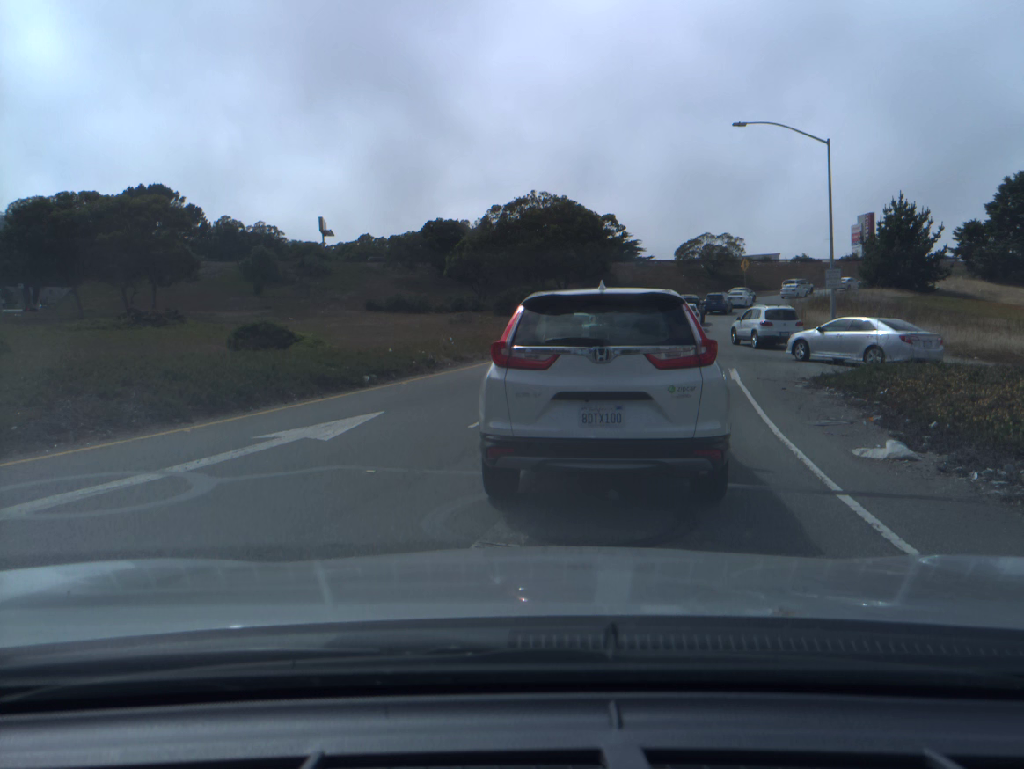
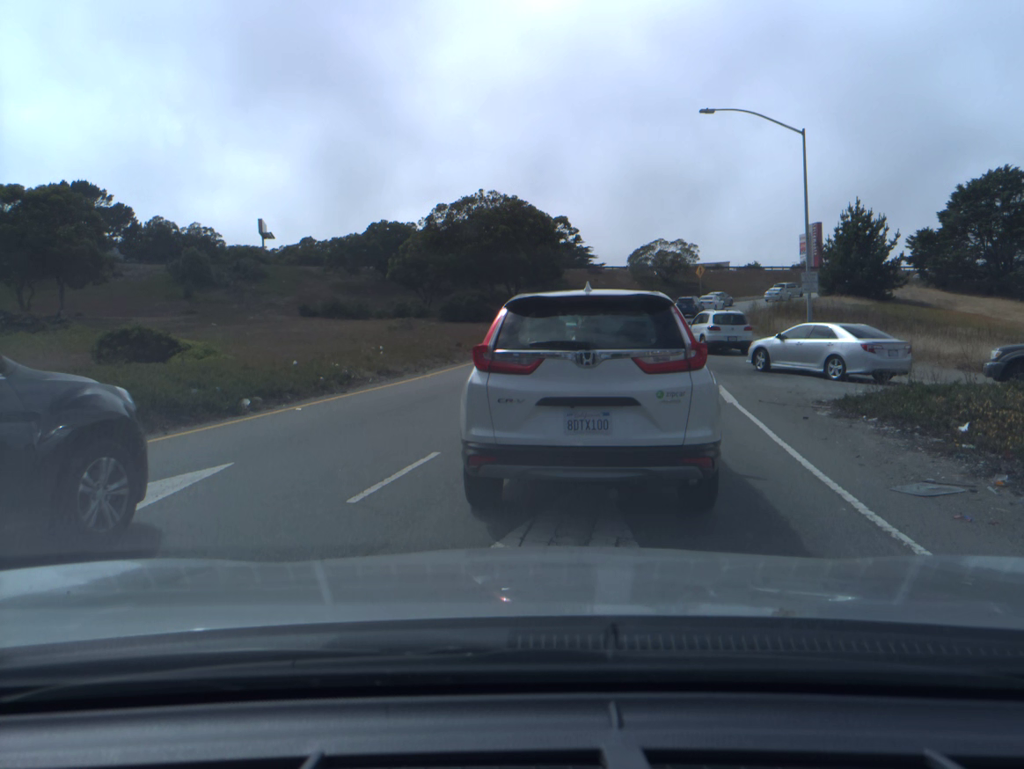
(+0.2, +4.2) m; +3°
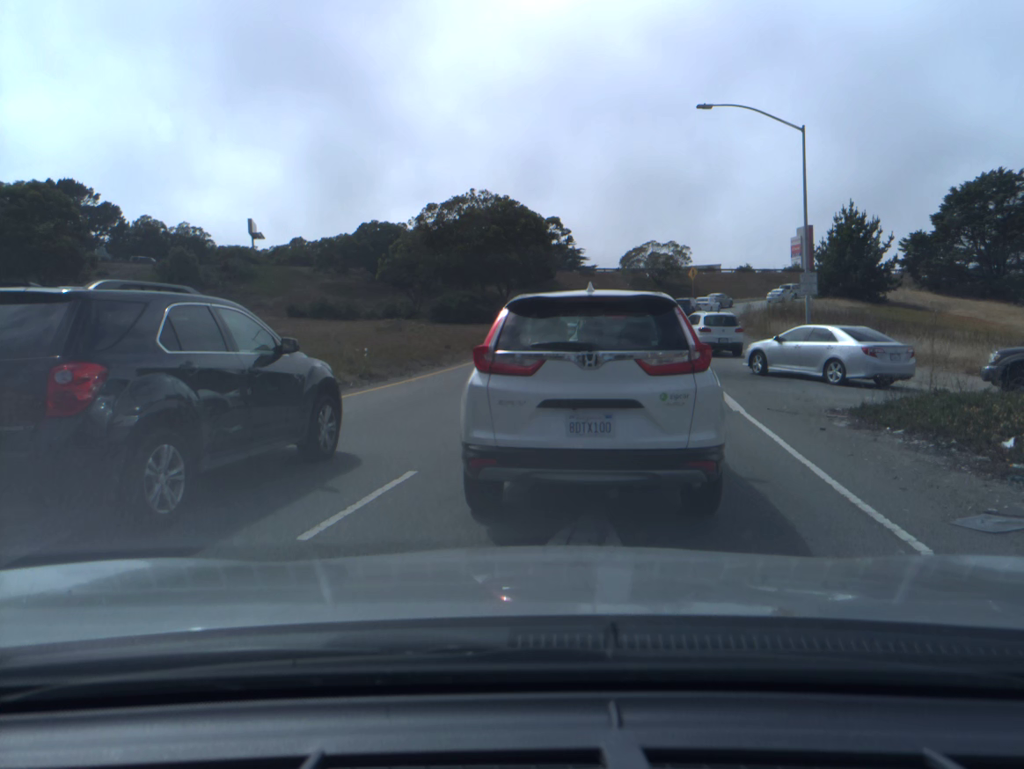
(0.0, +1.1) m; +1°
